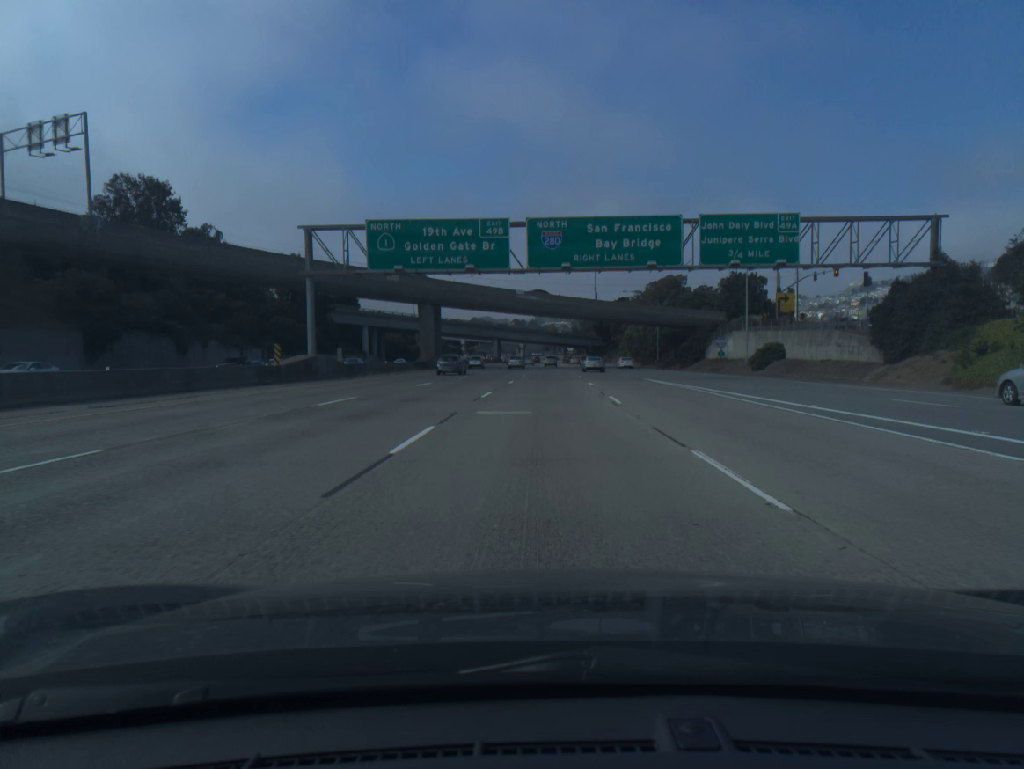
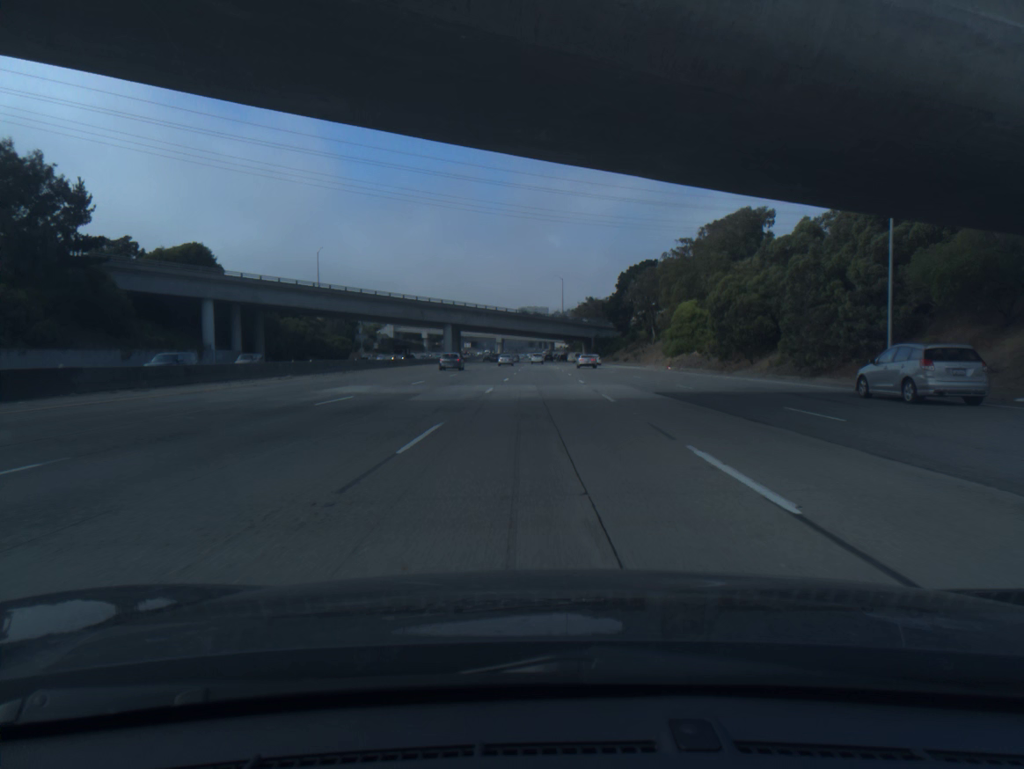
(+1.1, +85.8) m; +1°
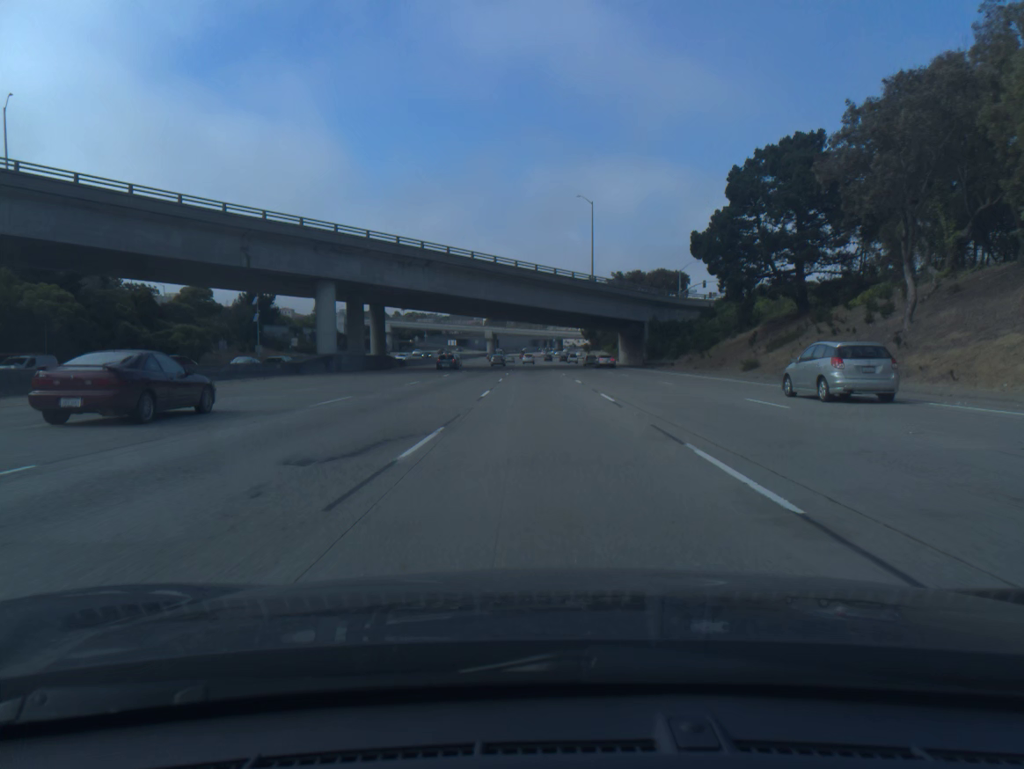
(-0.3, +85.8) m; 0°
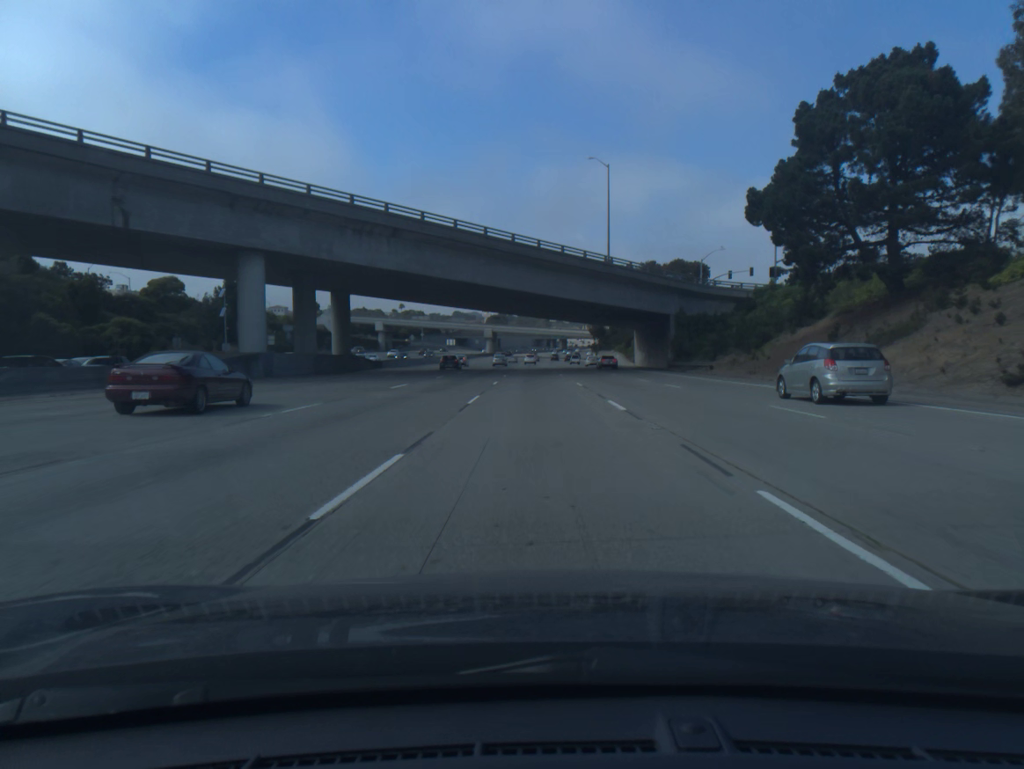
(0.0, +17.2) m; 0°
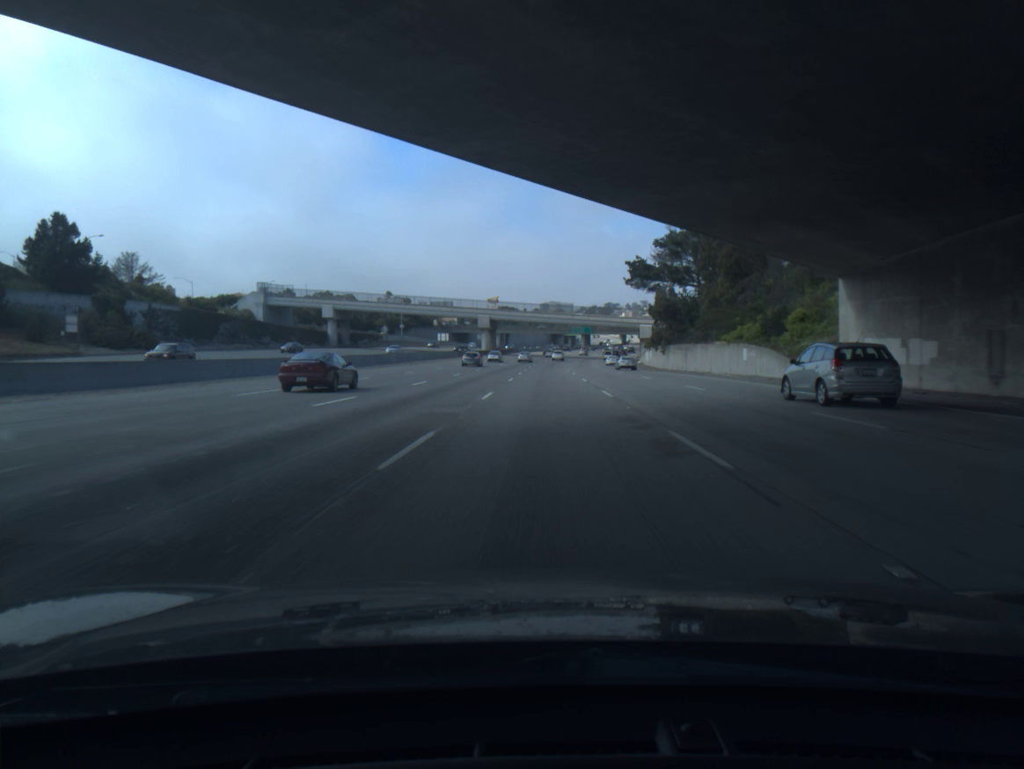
(-0.8, +68.6) m; -1°
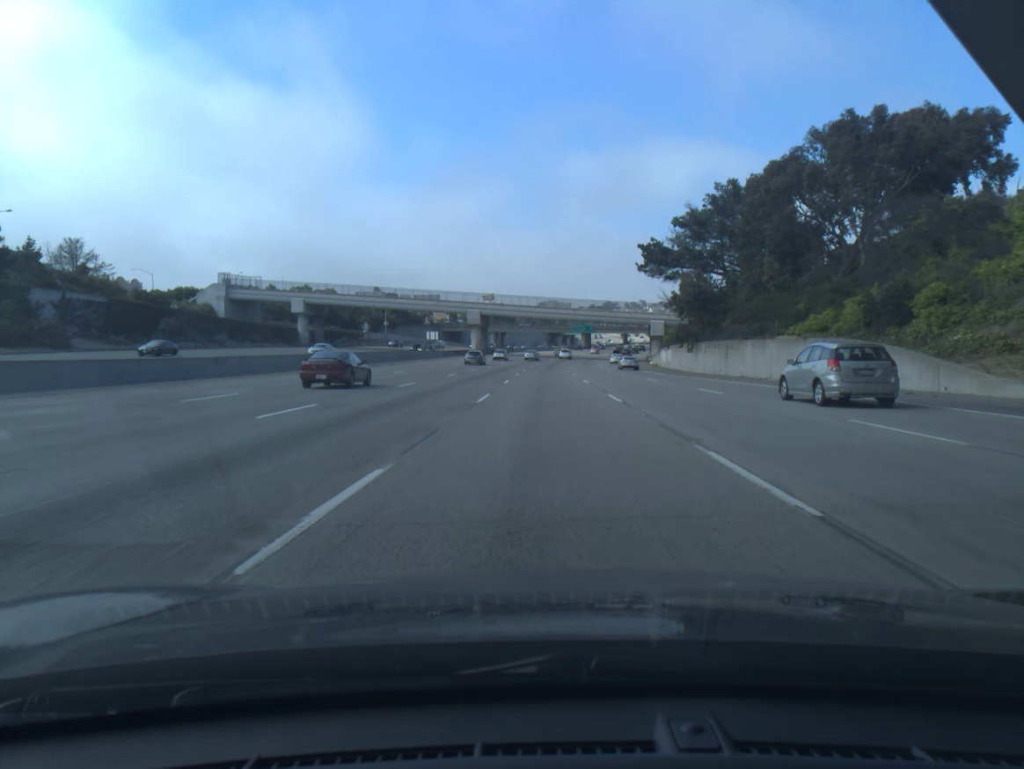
(0.0, +17.1) m; 0°
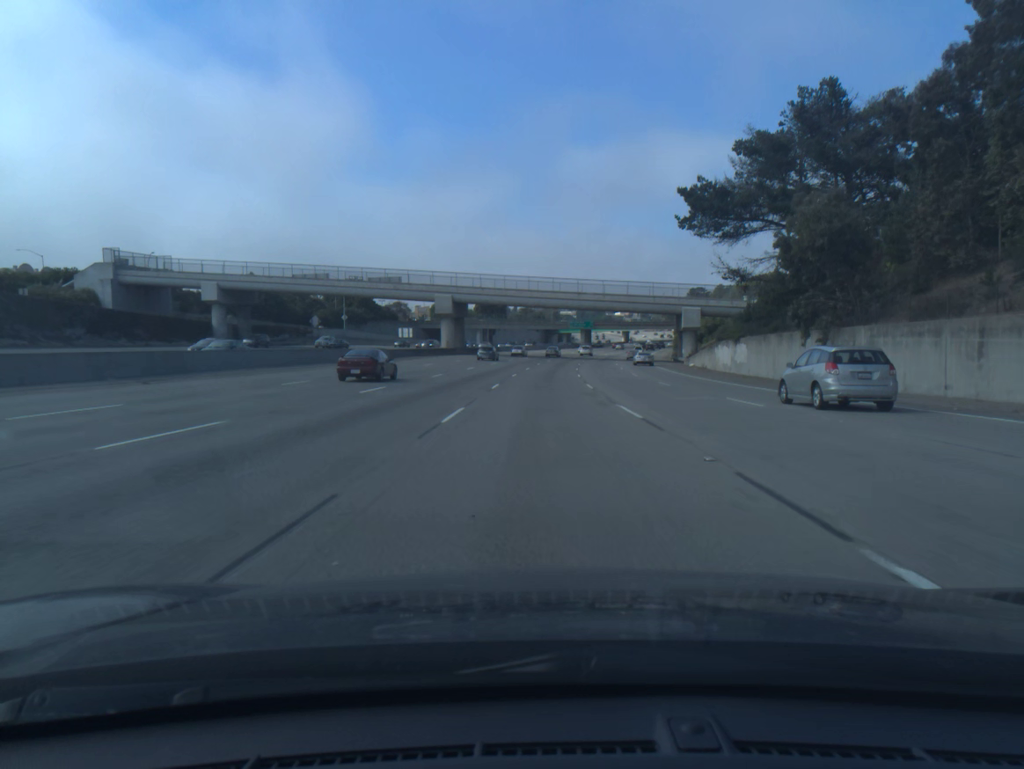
(+0.1, +34.3) m; 0°
